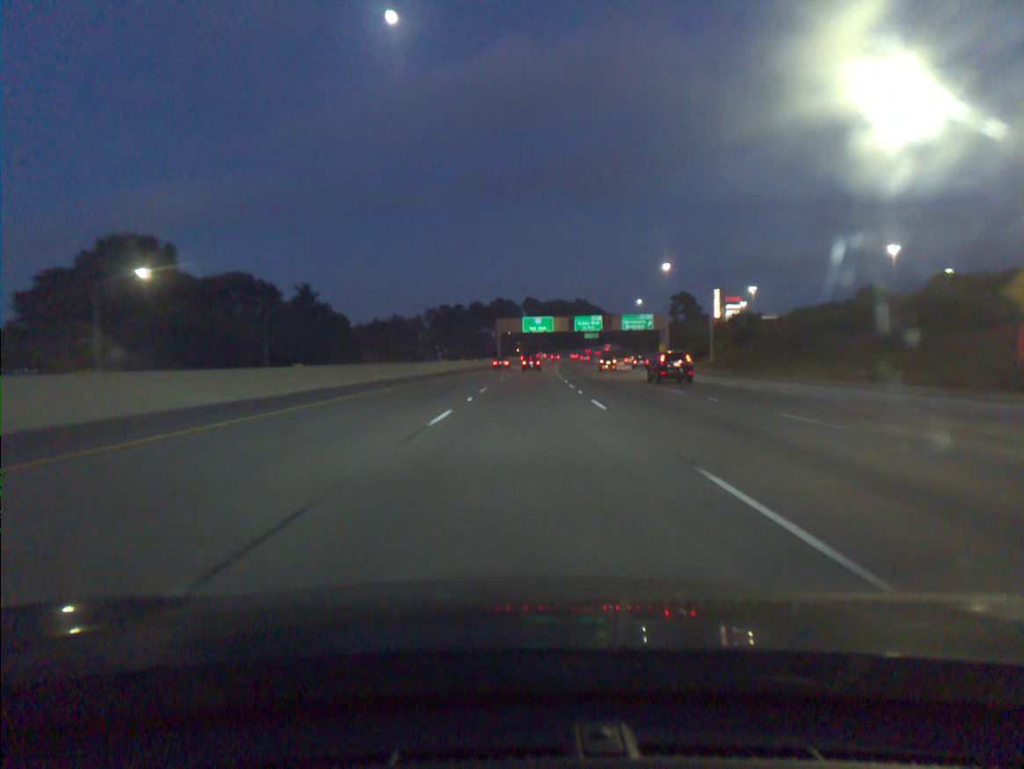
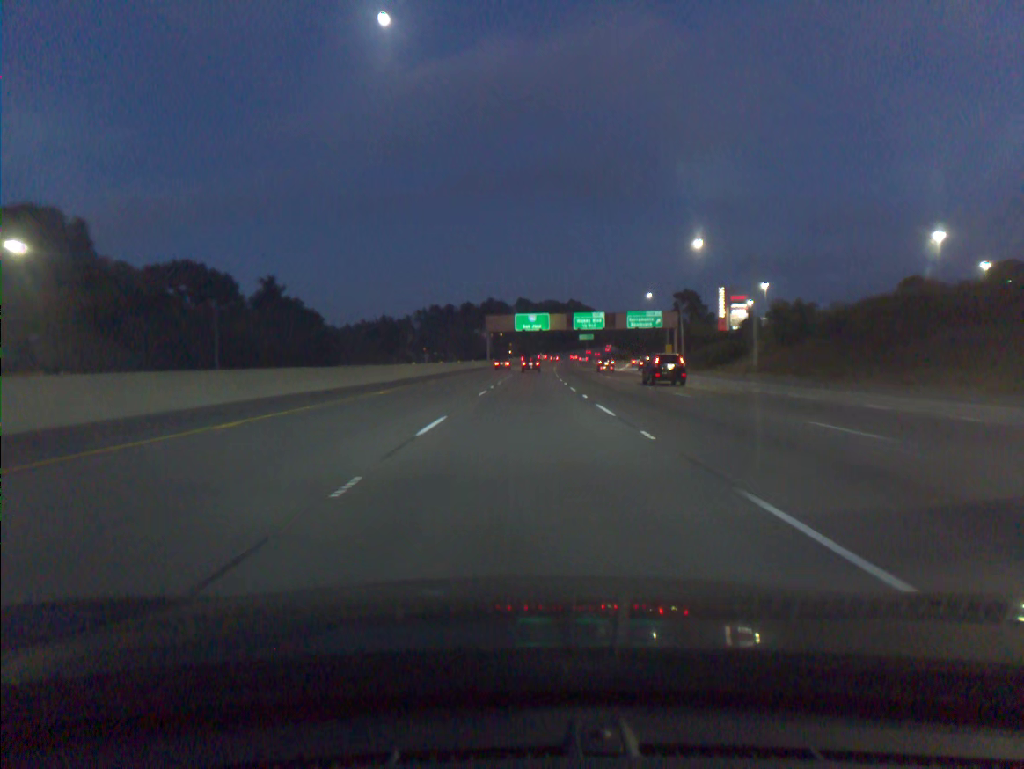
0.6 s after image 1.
(+0.1, +16.2) m; +1°
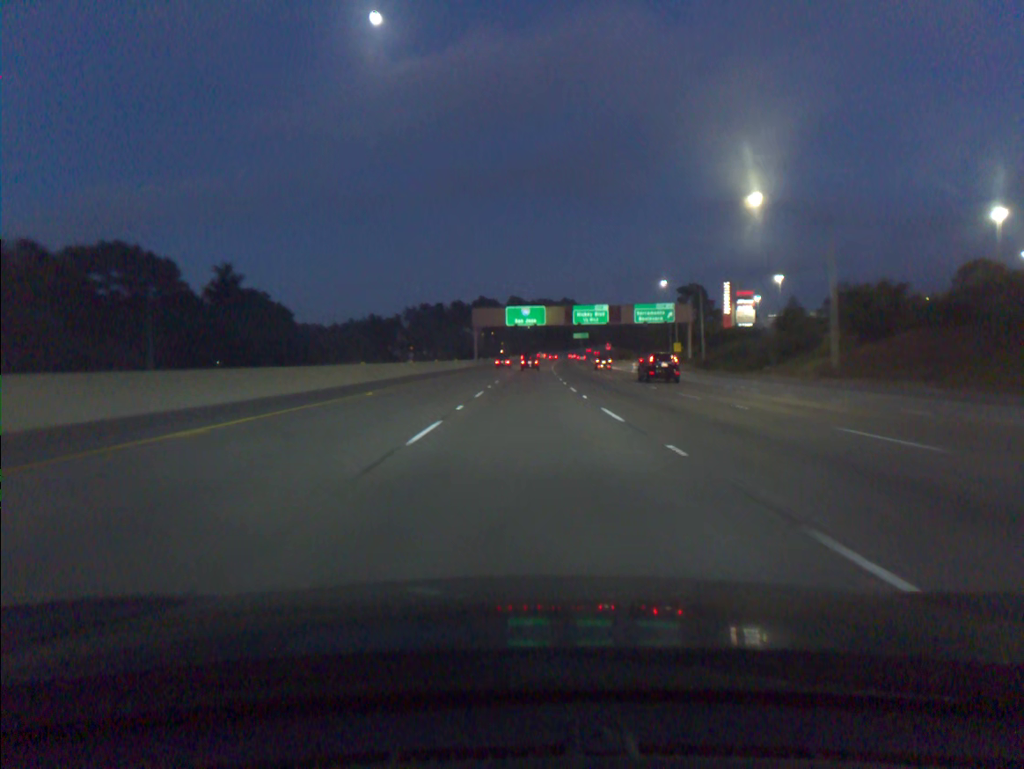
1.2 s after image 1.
(+0.1, +16.3) m; +1°
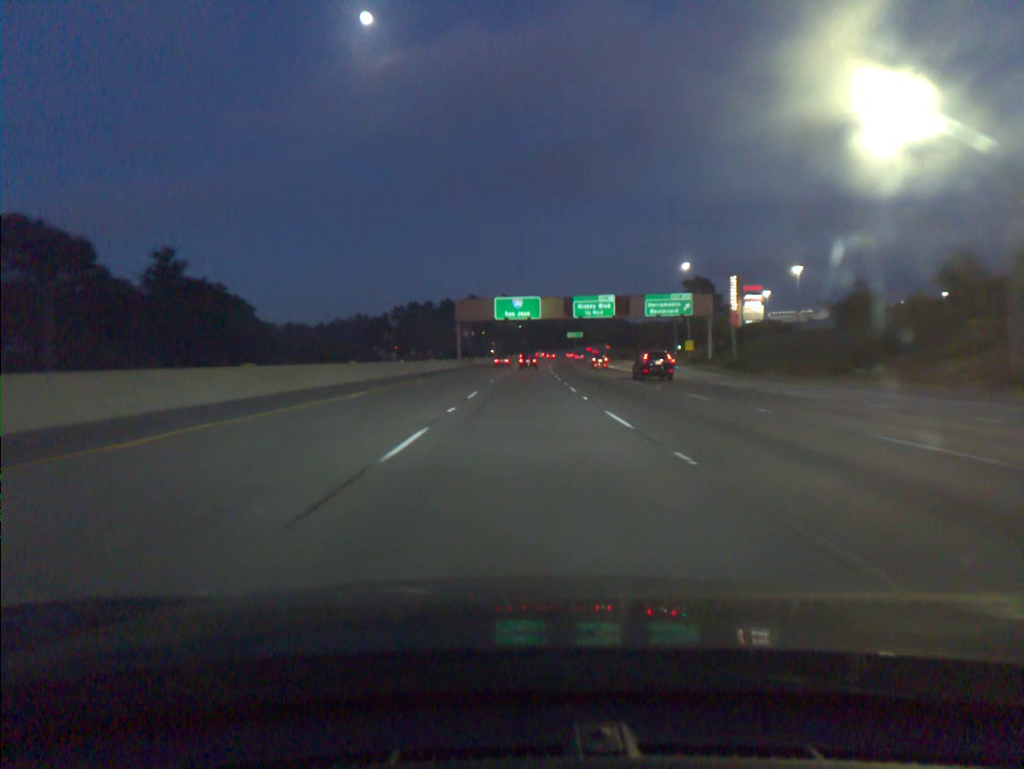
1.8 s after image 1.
(+0.1, +16.4) m; +1°
